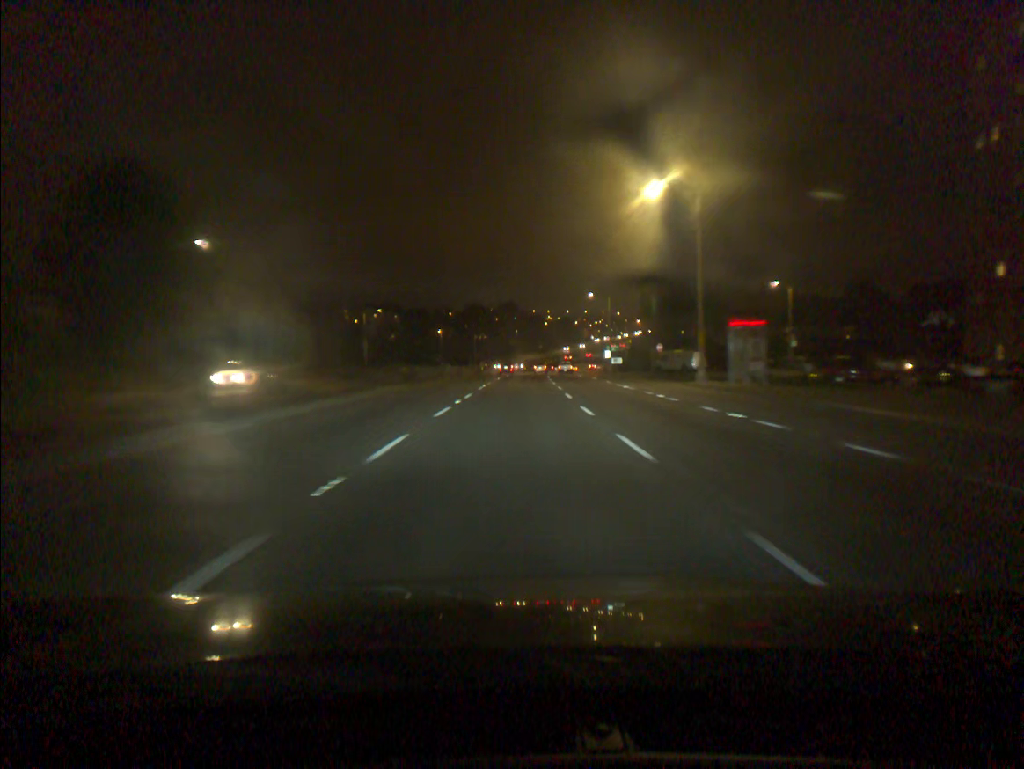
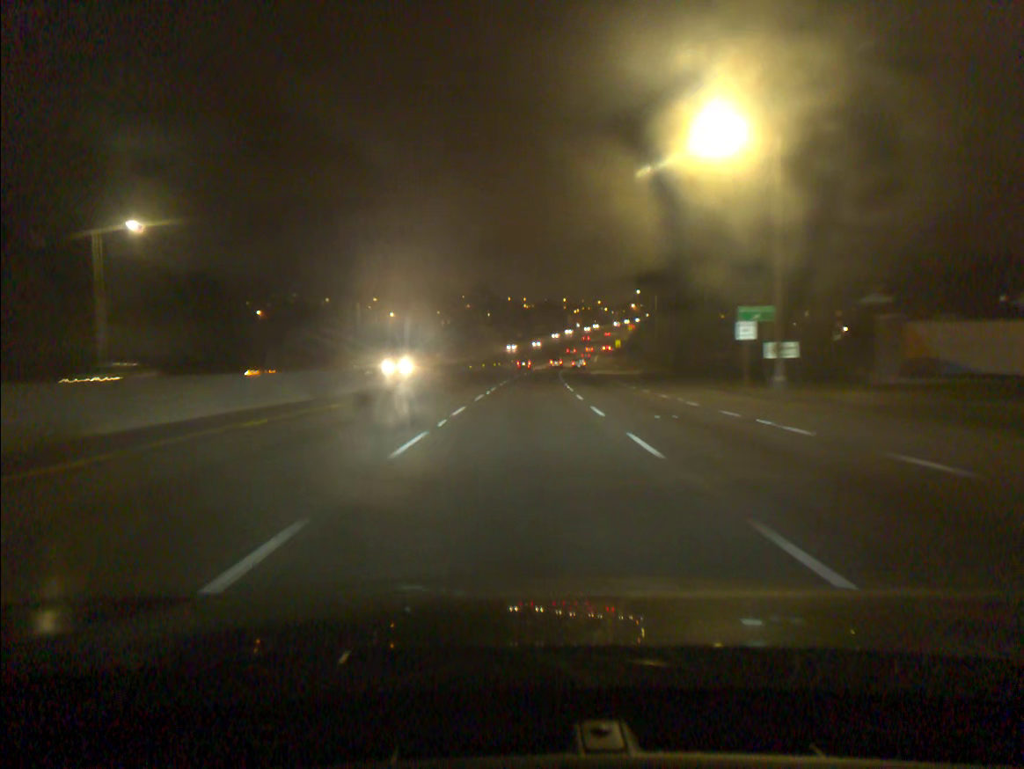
(+0.7, +66.1) m; +2°
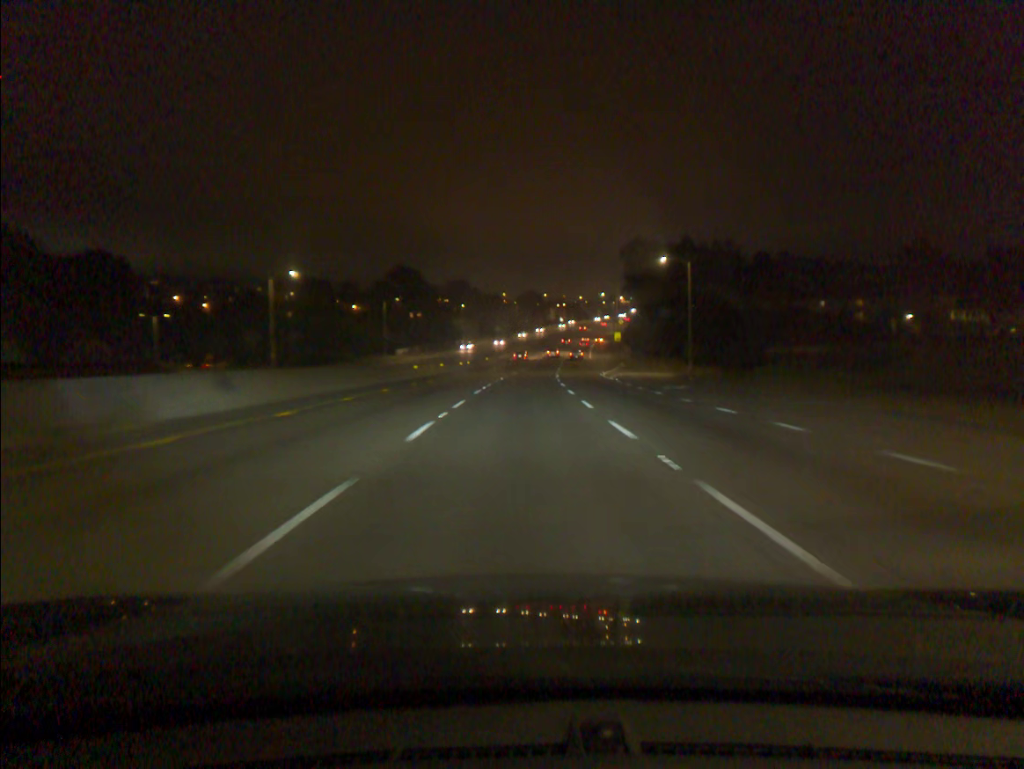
(+0.4, +27.7) m; +2°
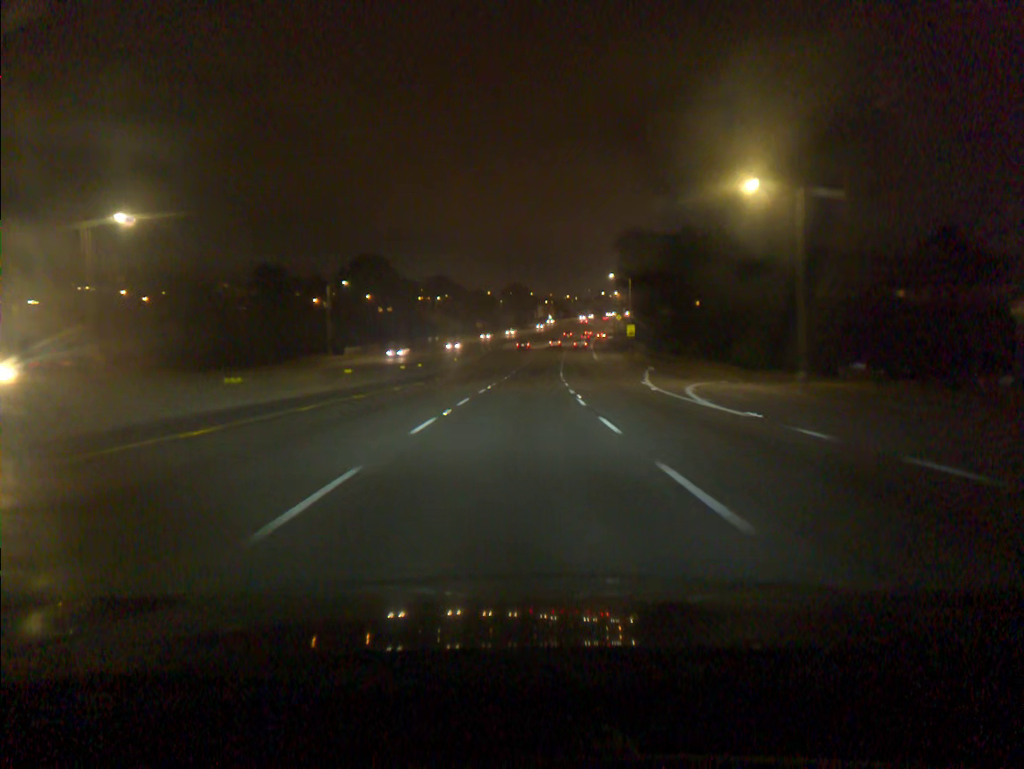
(+0.3, +28.5) m; +1°
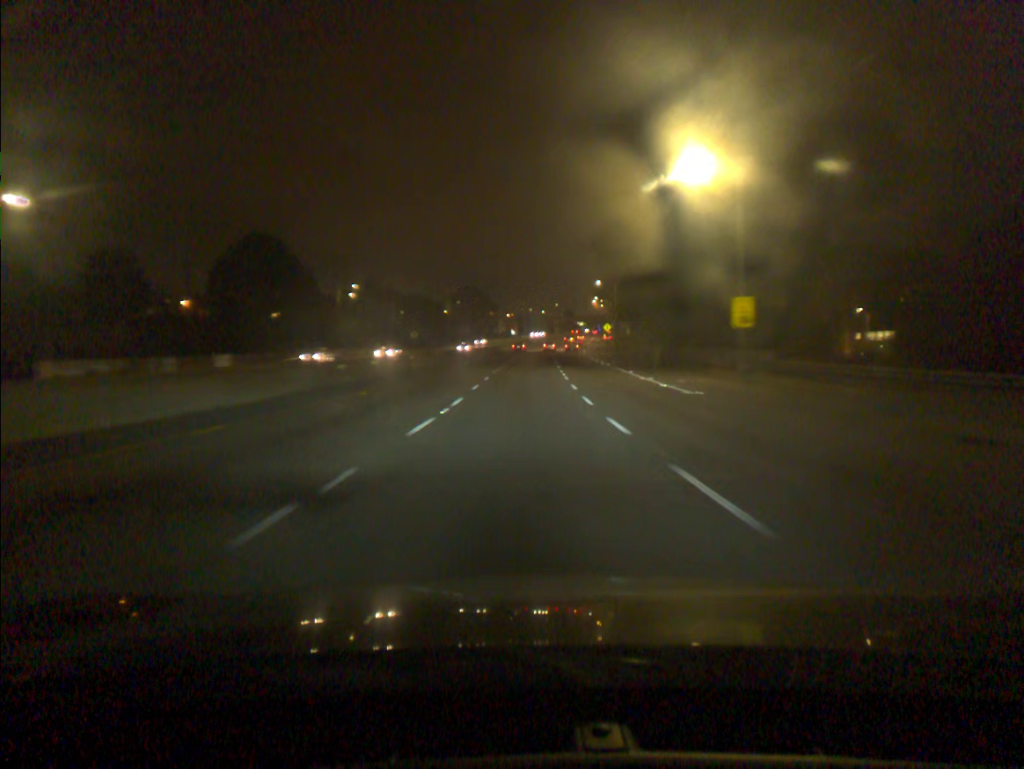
(+1.4, +59.0) m; +3°
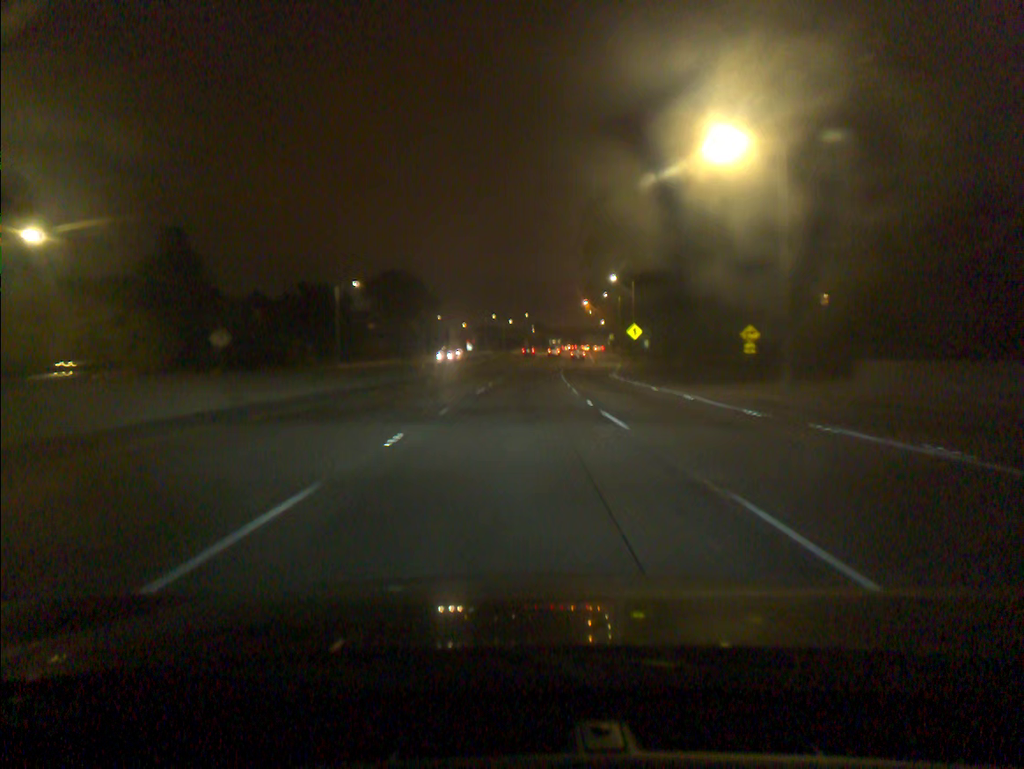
(+1.7, +75.9) m; +3°
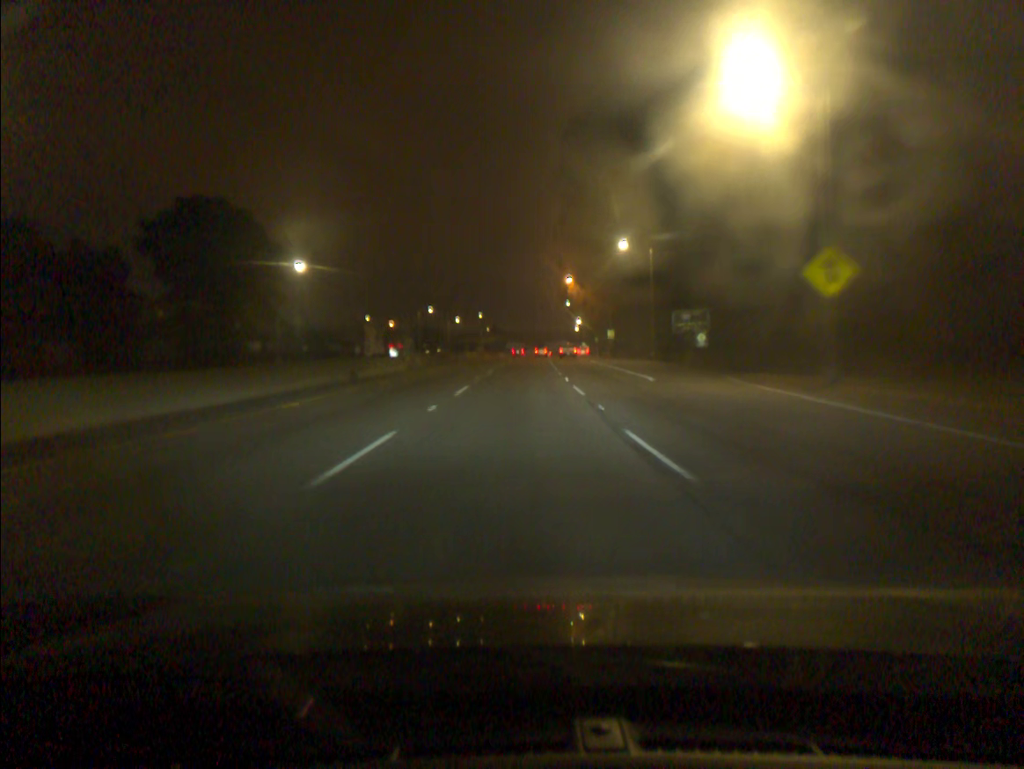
(+1.6, +62.5) m; +3°
